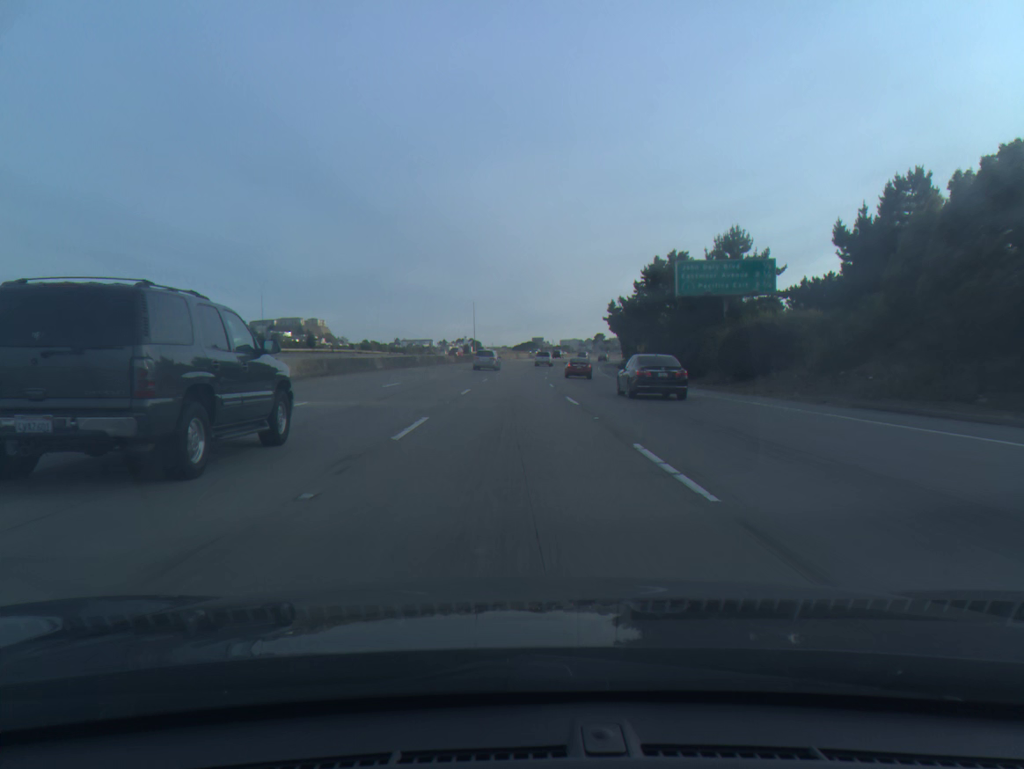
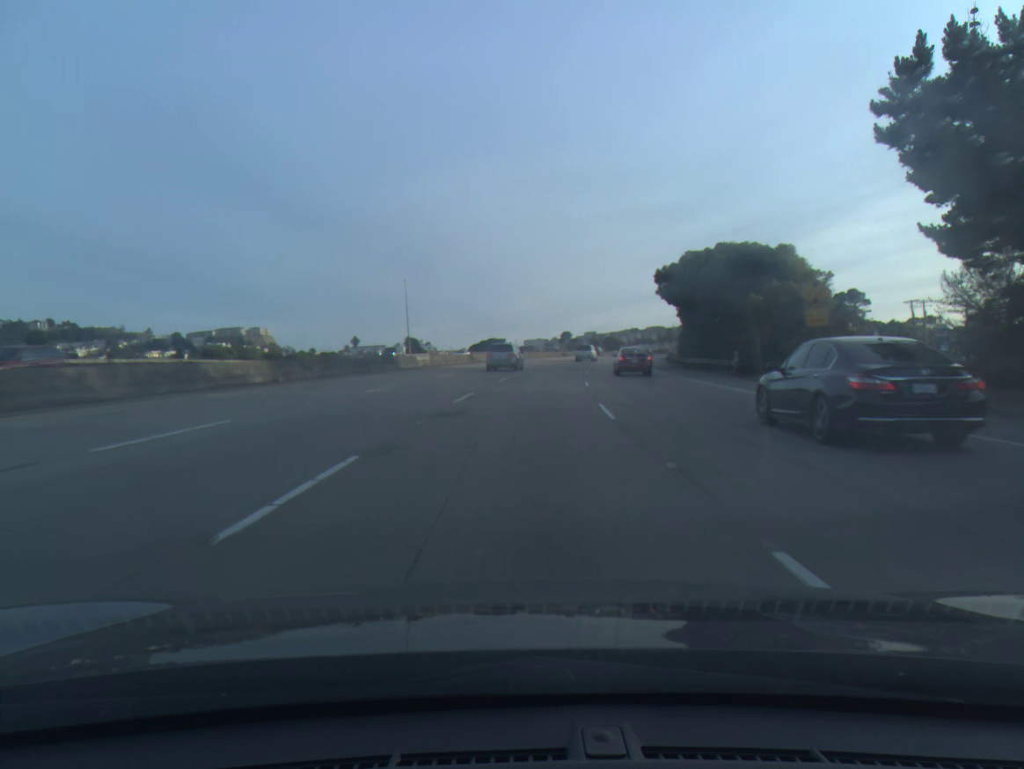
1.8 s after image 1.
(+0.6, +64.8) m; +2°
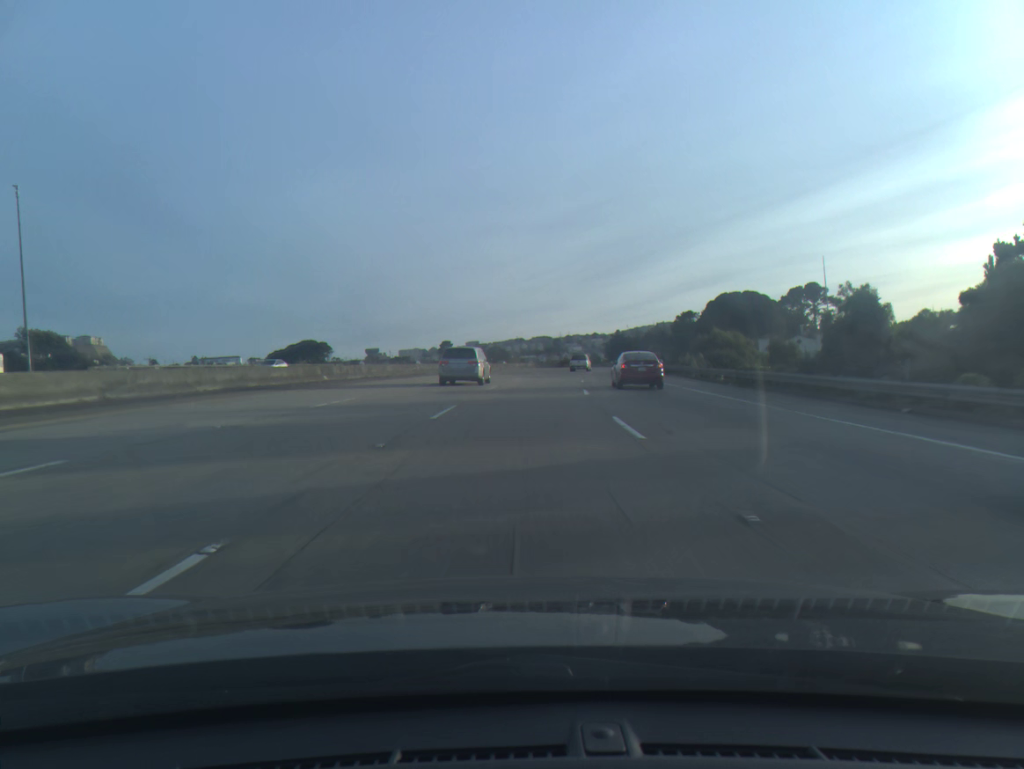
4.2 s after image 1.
(+6.0, +76.1) m; +9°
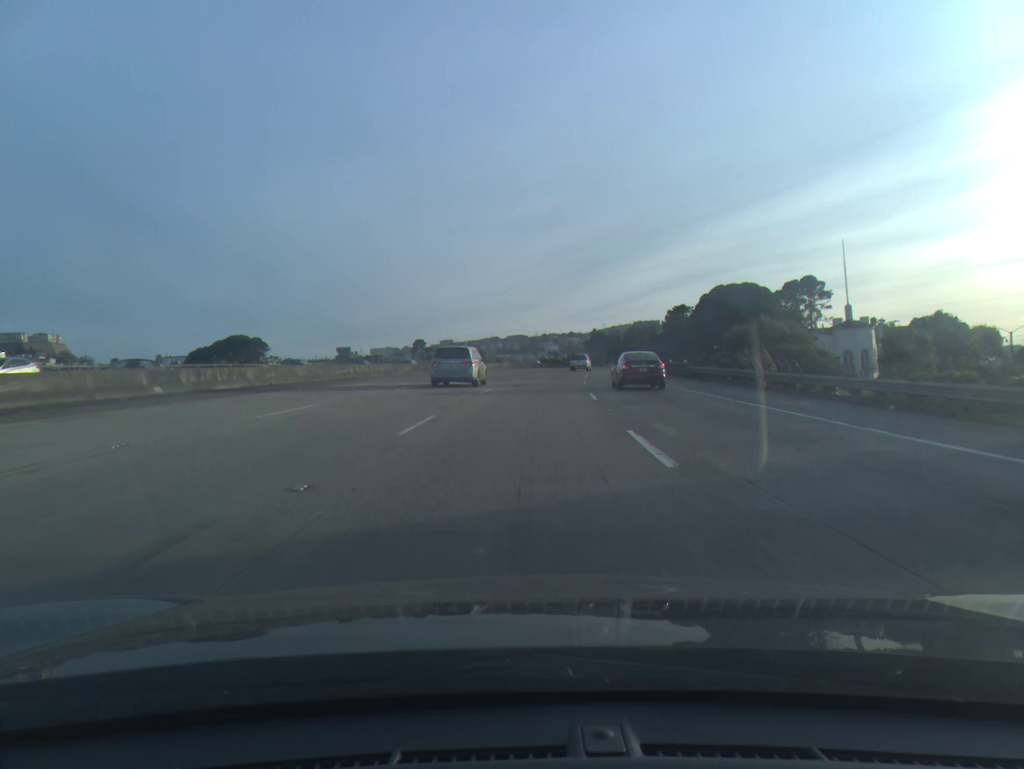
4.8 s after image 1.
(+0.3, +17.6) m; +2°
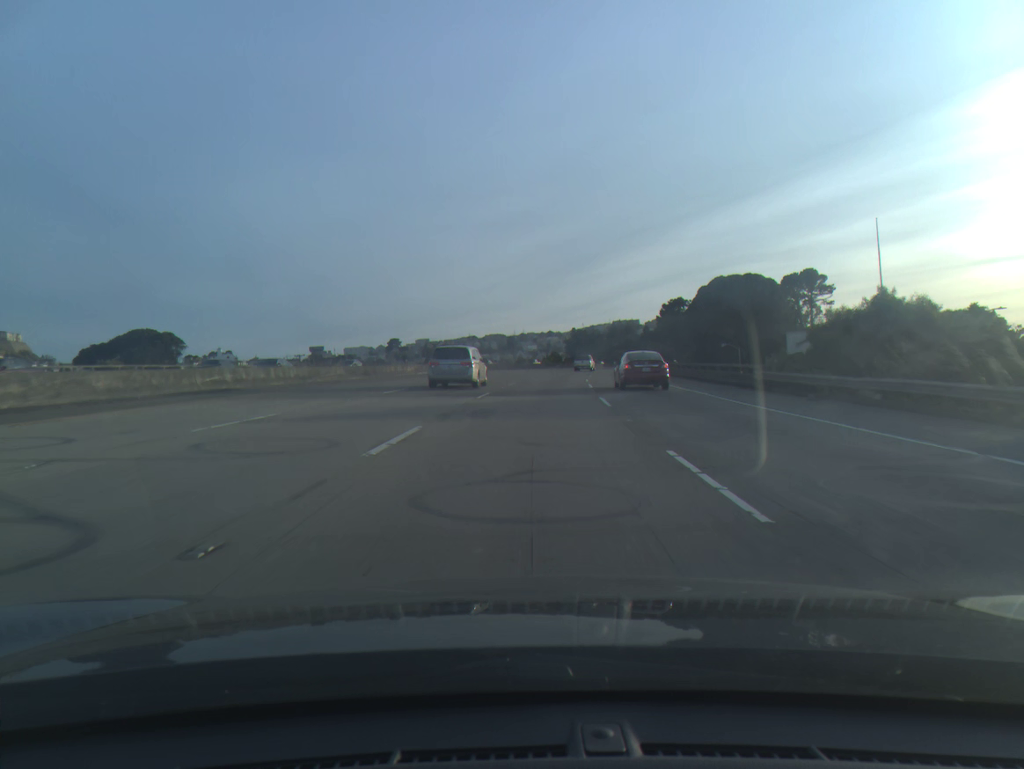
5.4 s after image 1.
(+0.2, +17.2) m; +2°
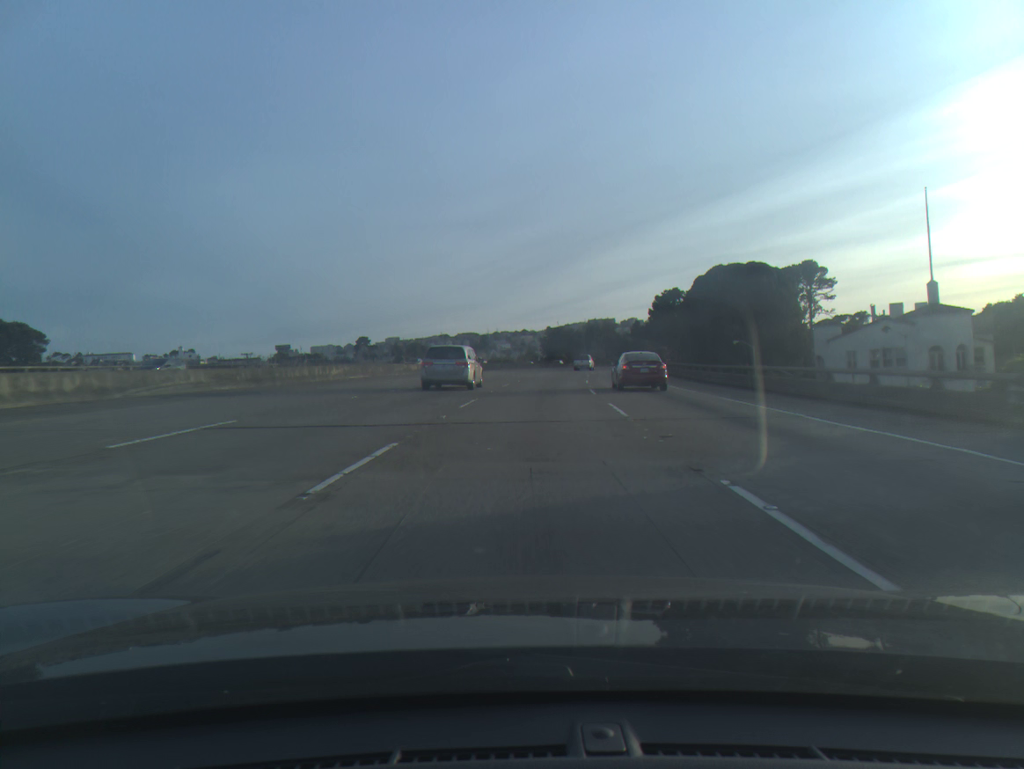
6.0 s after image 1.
(+0.3, +16.8) m; +2°
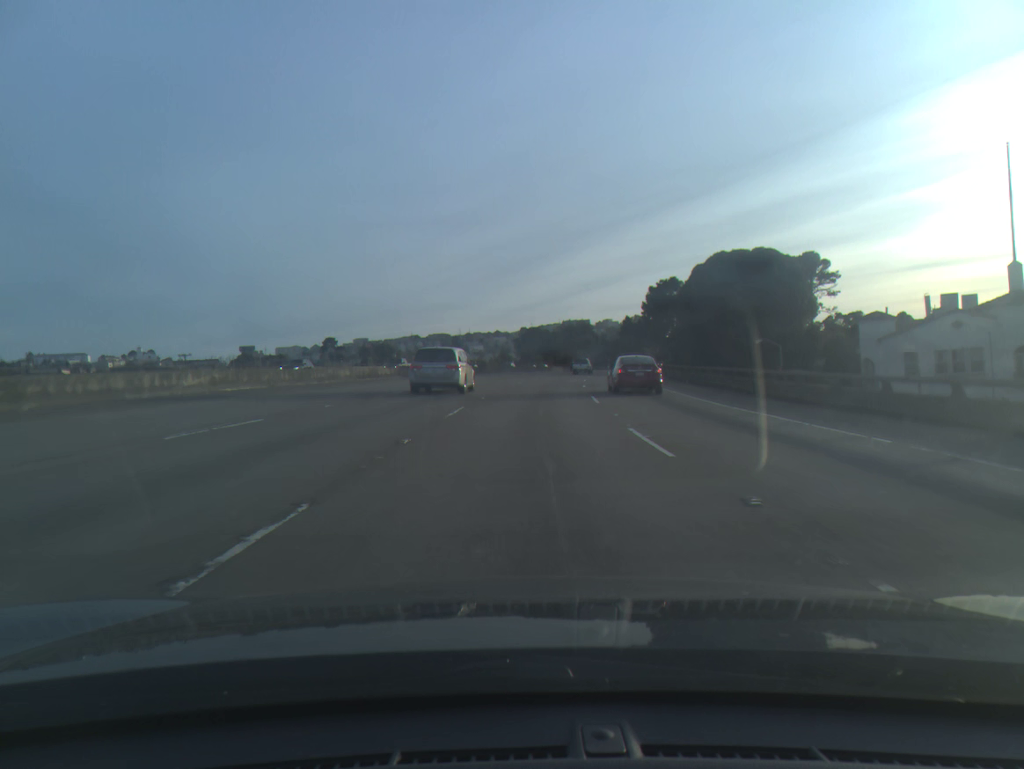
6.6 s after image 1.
(+0.3, +16.5) m; +2°
